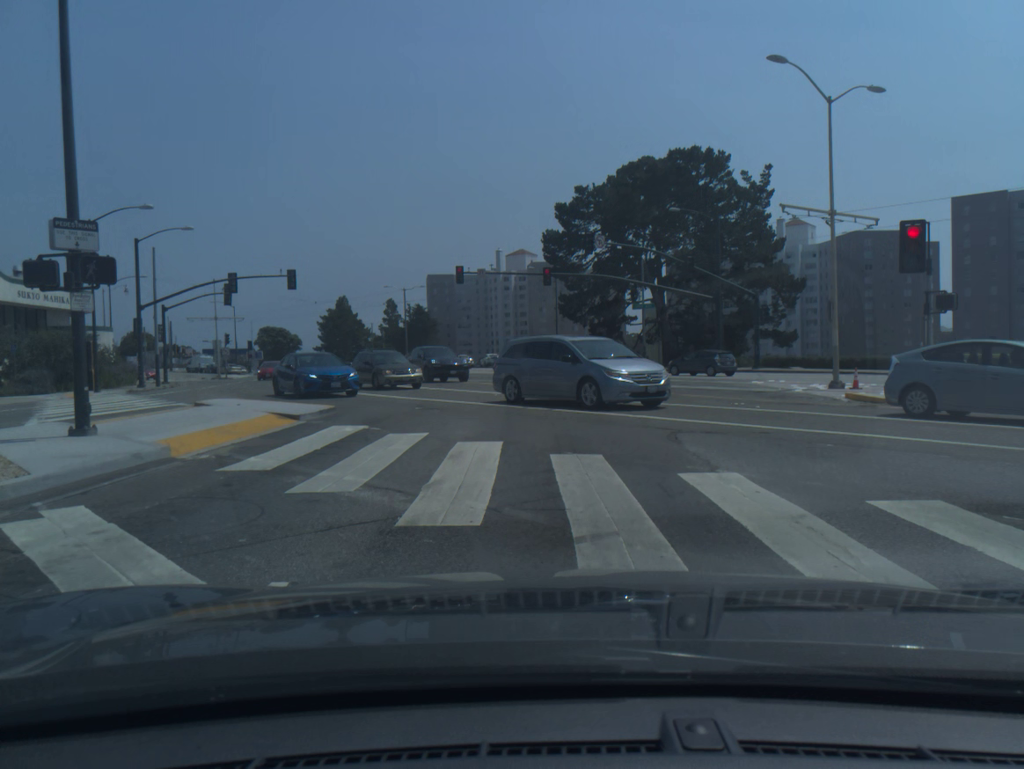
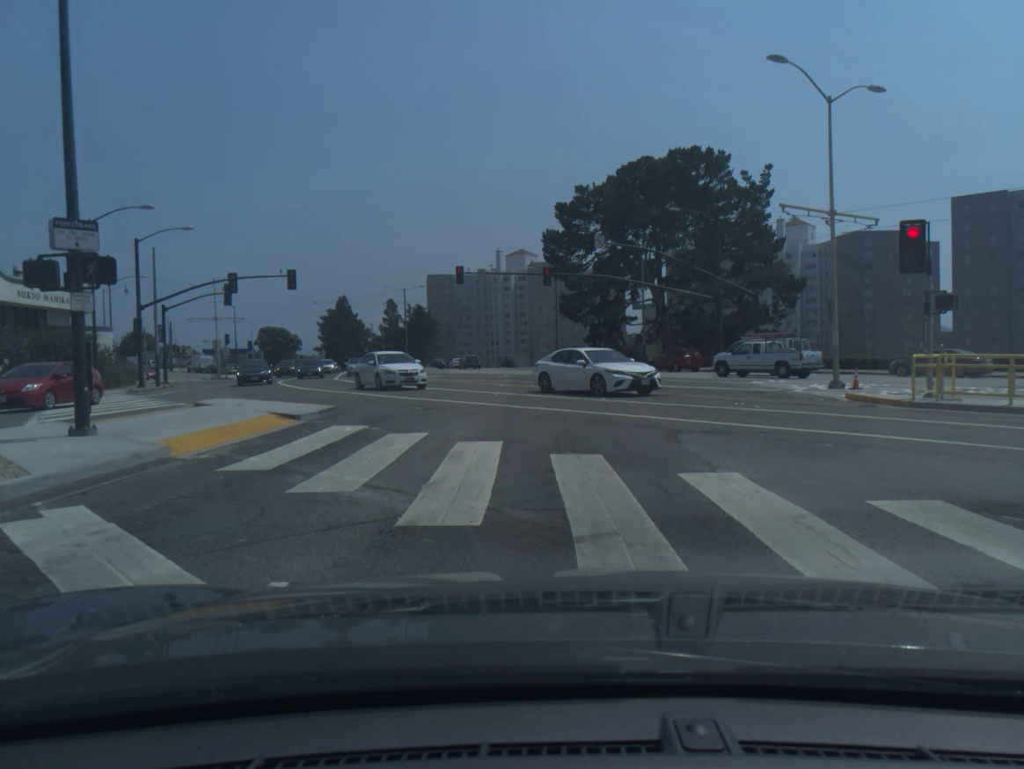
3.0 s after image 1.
(0.0, 0.0) m; 0°
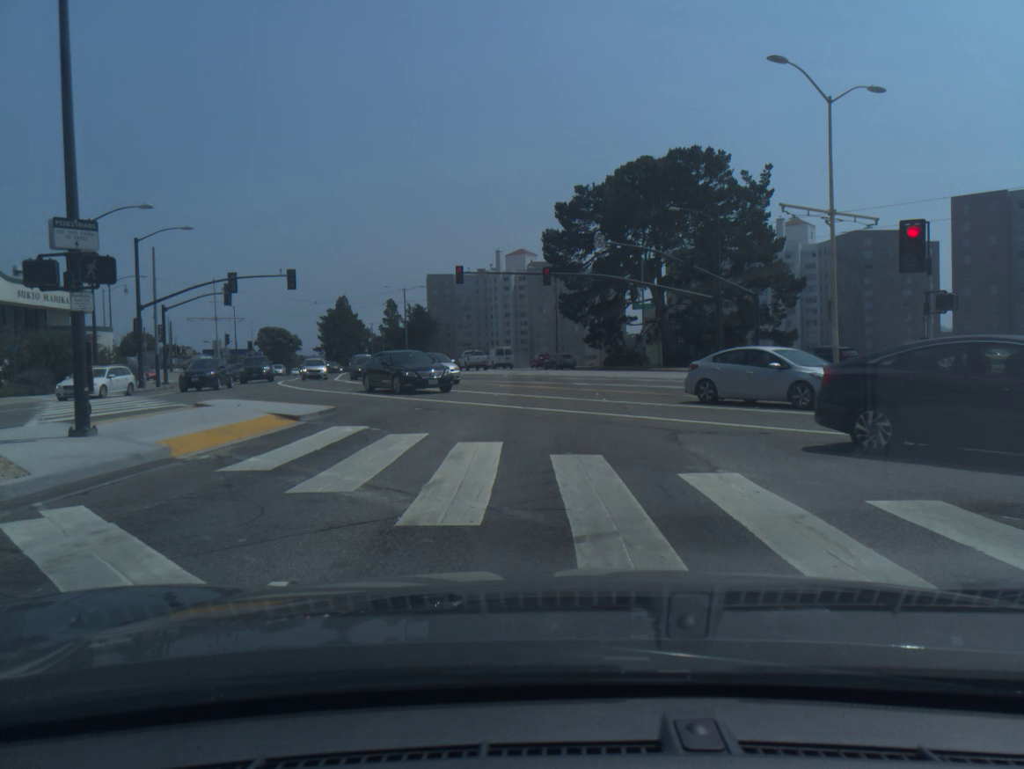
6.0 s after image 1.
(0.0, +0.1) m; 0°
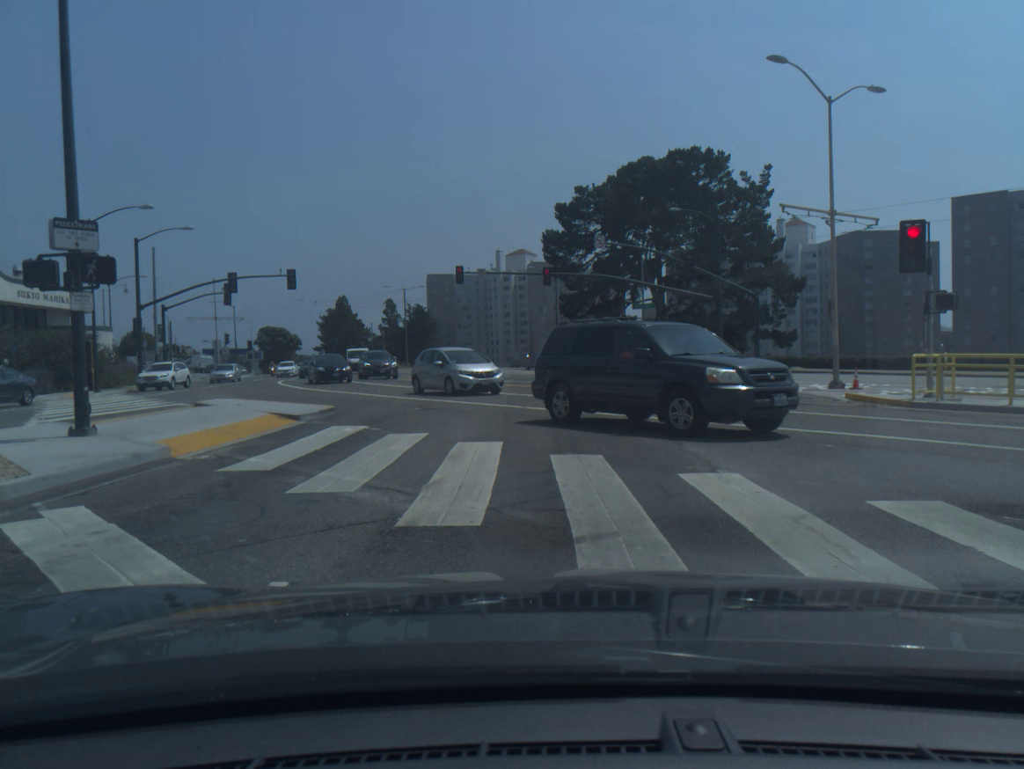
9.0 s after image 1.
(0.0, 0.0) m; 0°
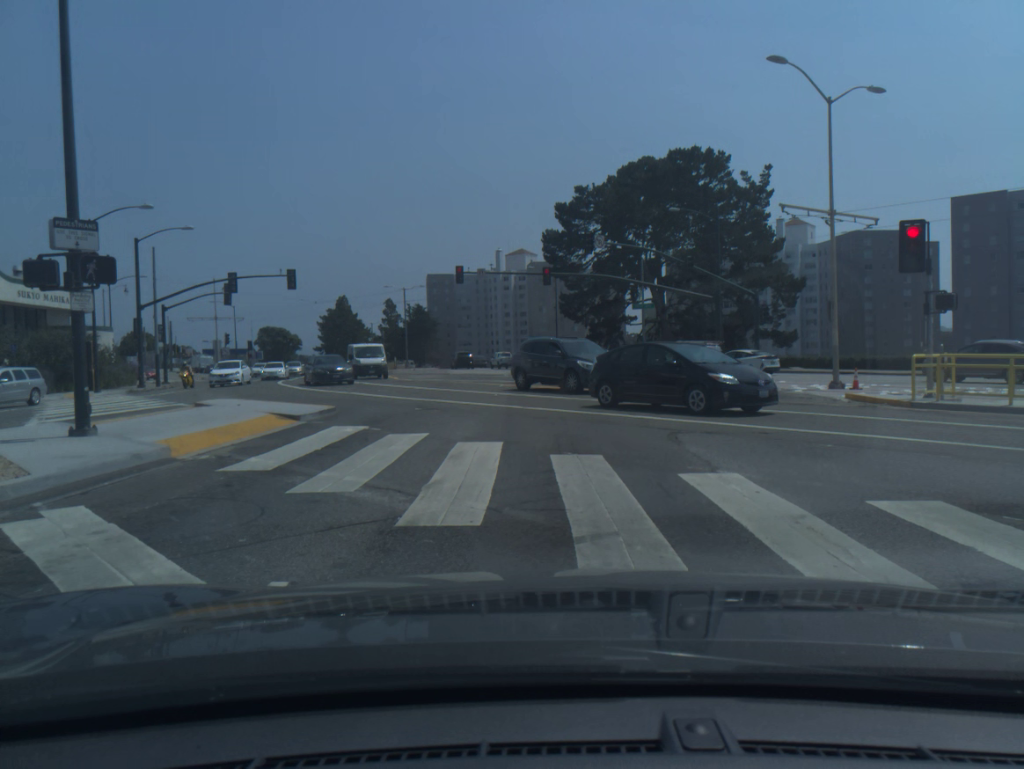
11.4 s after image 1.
(0.0, -0.1) m; 0°
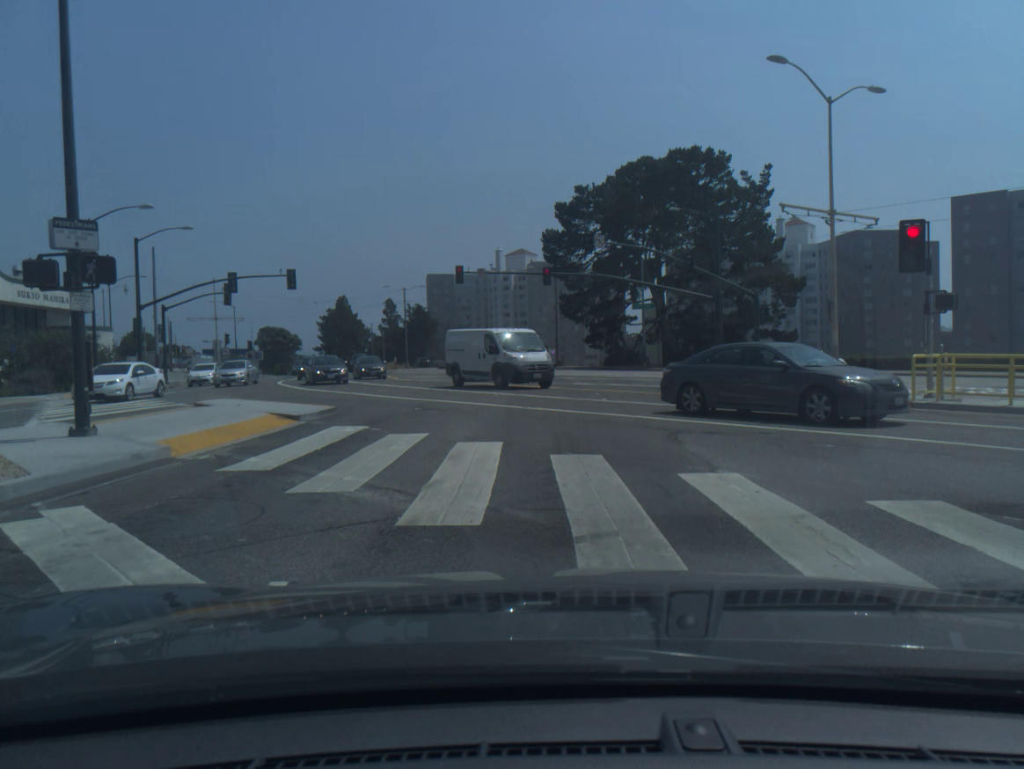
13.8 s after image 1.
(0.0, 0.0) m; 0°
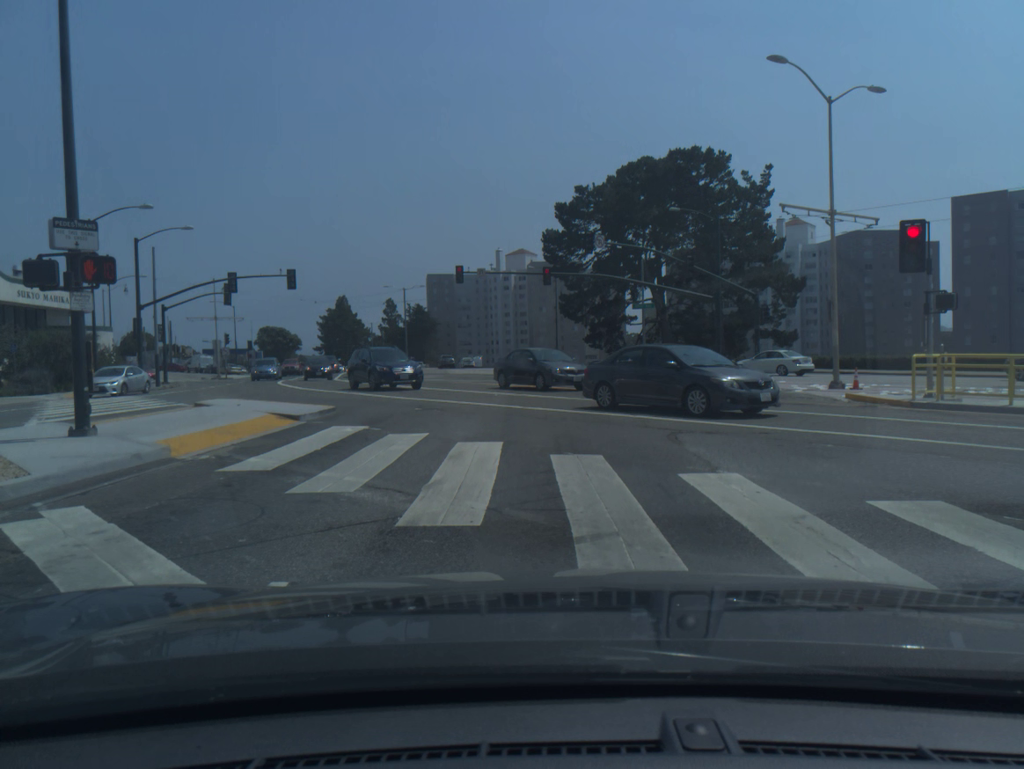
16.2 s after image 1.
(0.0, 0.0) m; 0°
